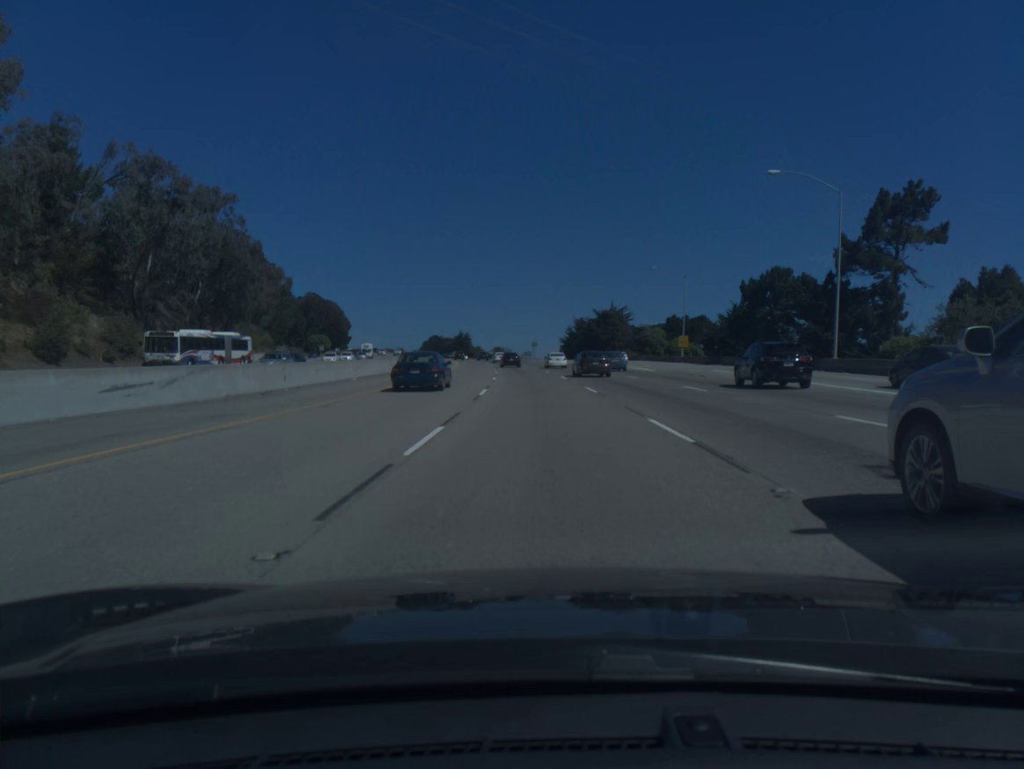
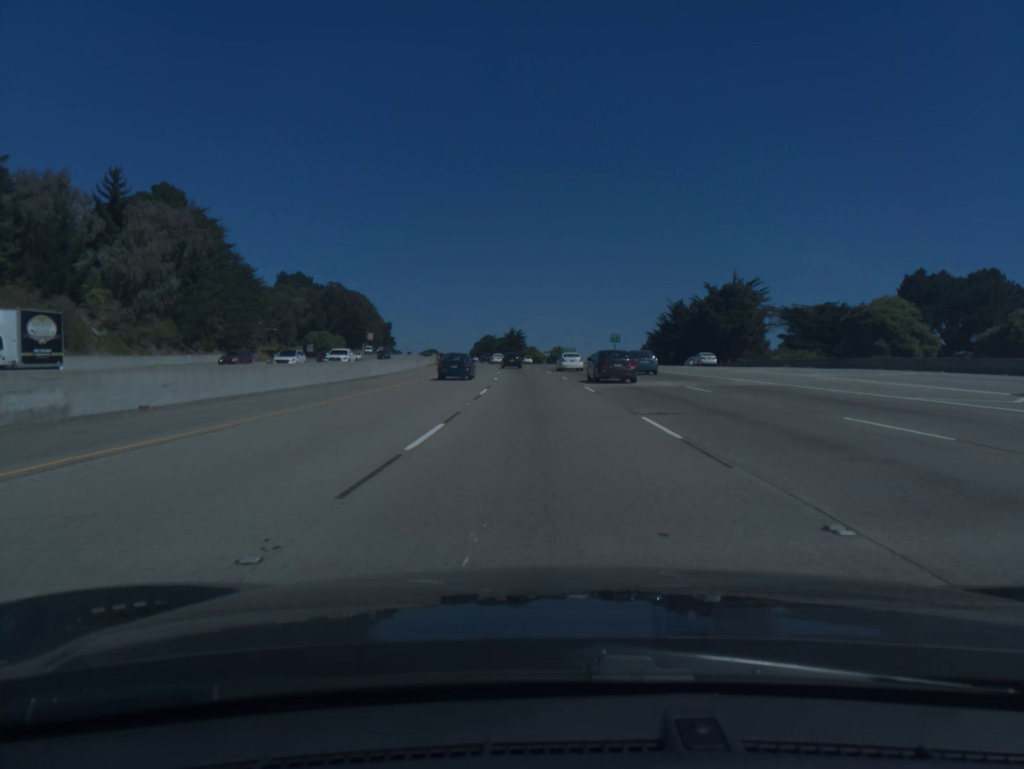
(-2.8, +72.7) m; -5°
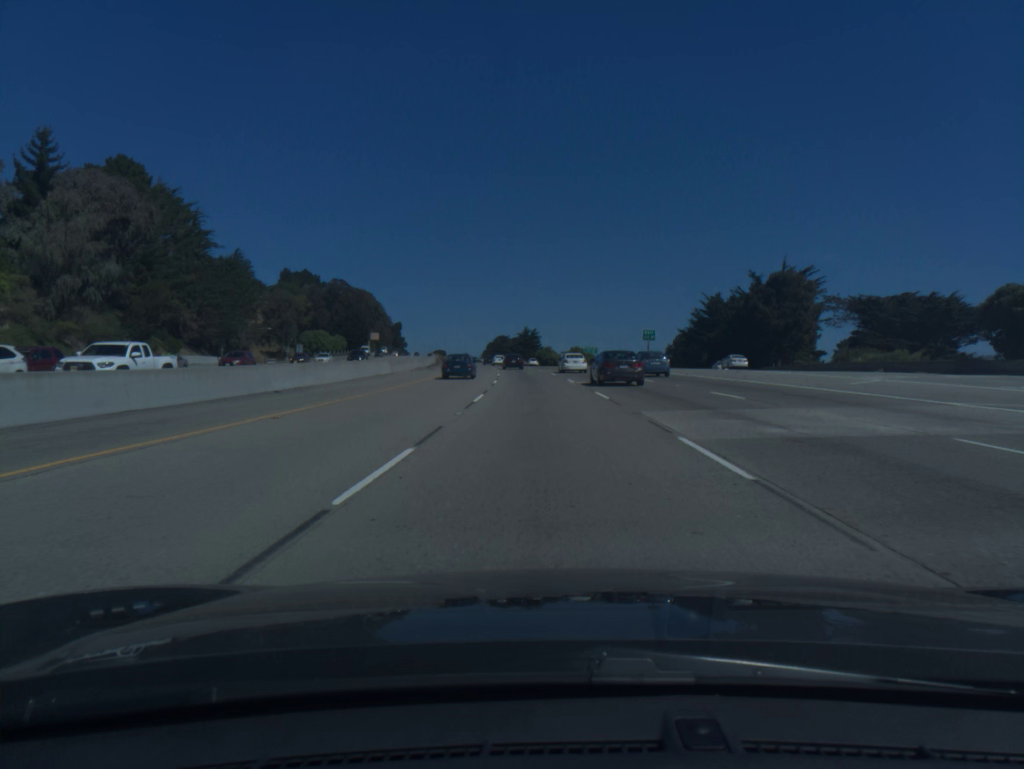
(-0.2, +18.2) m; -1°
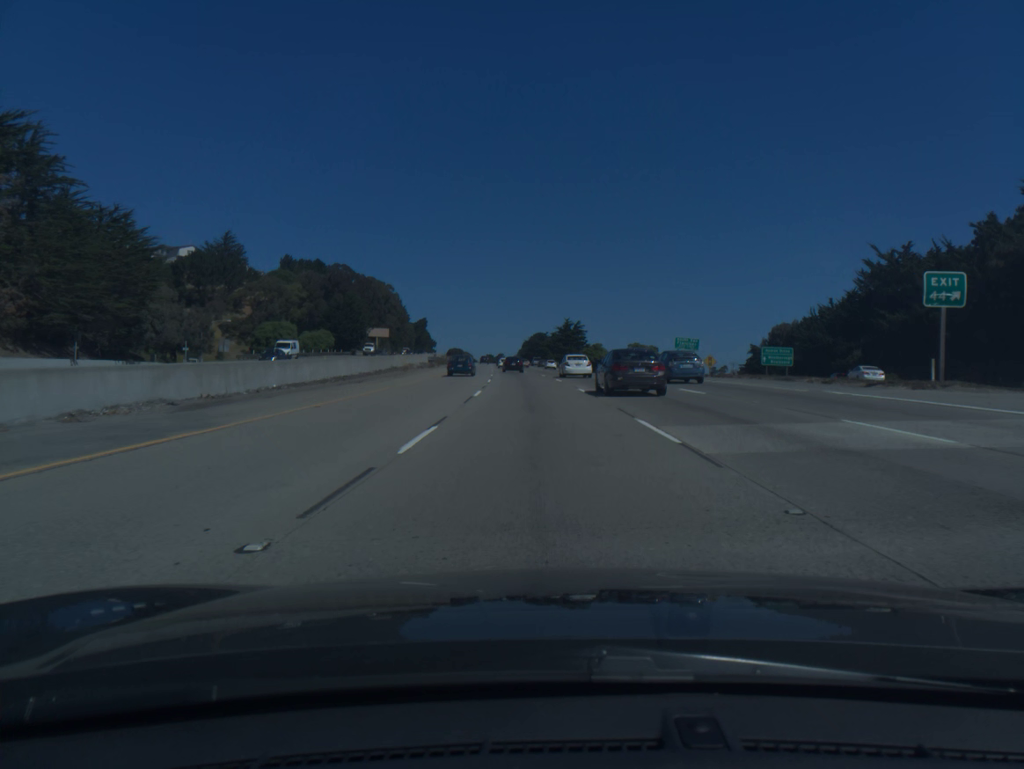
(-1.5, +54.7) m; -3°
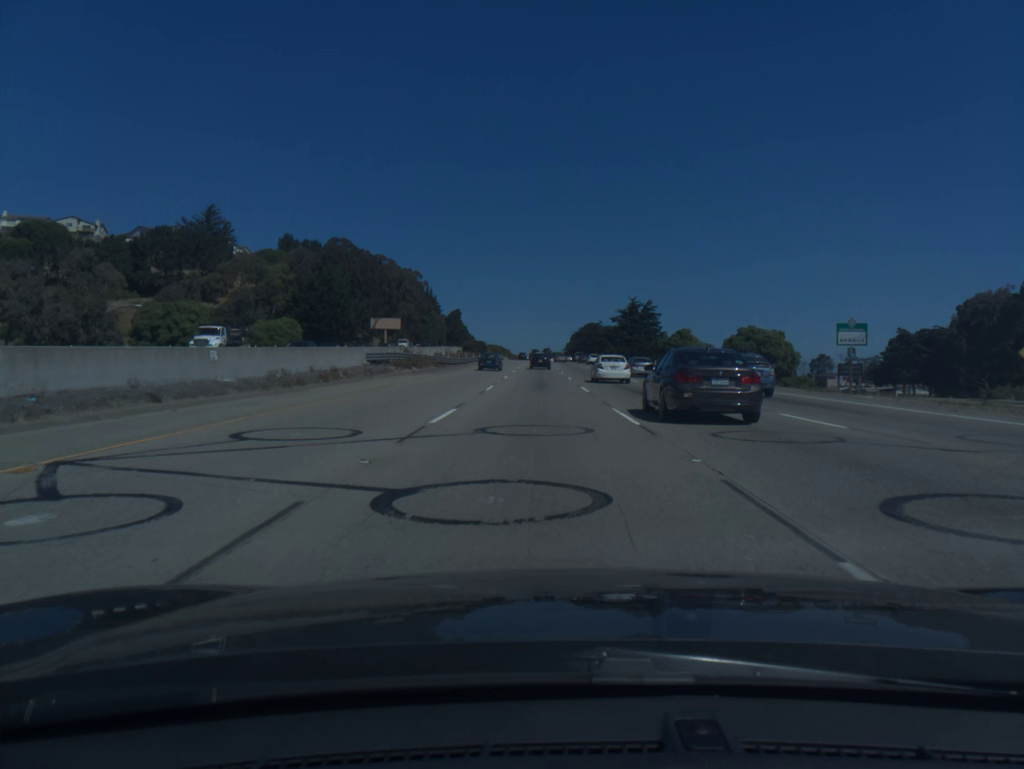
(-1.7, +54.7) m; -4°
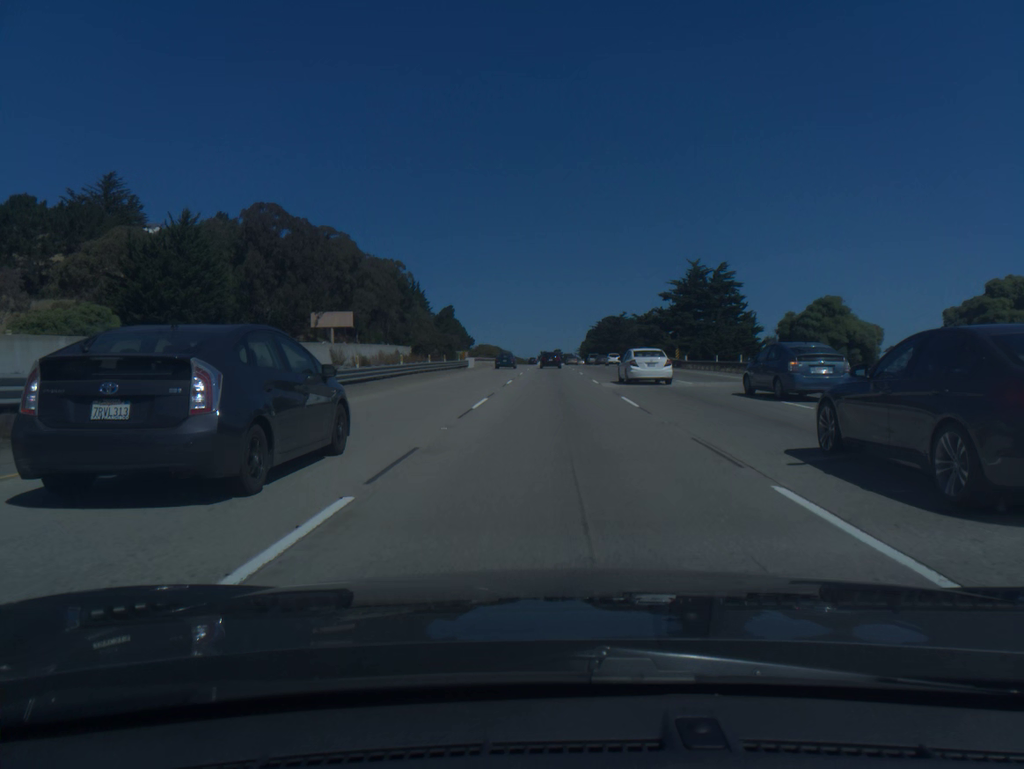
(-0.7, +54.8) m; -1°
